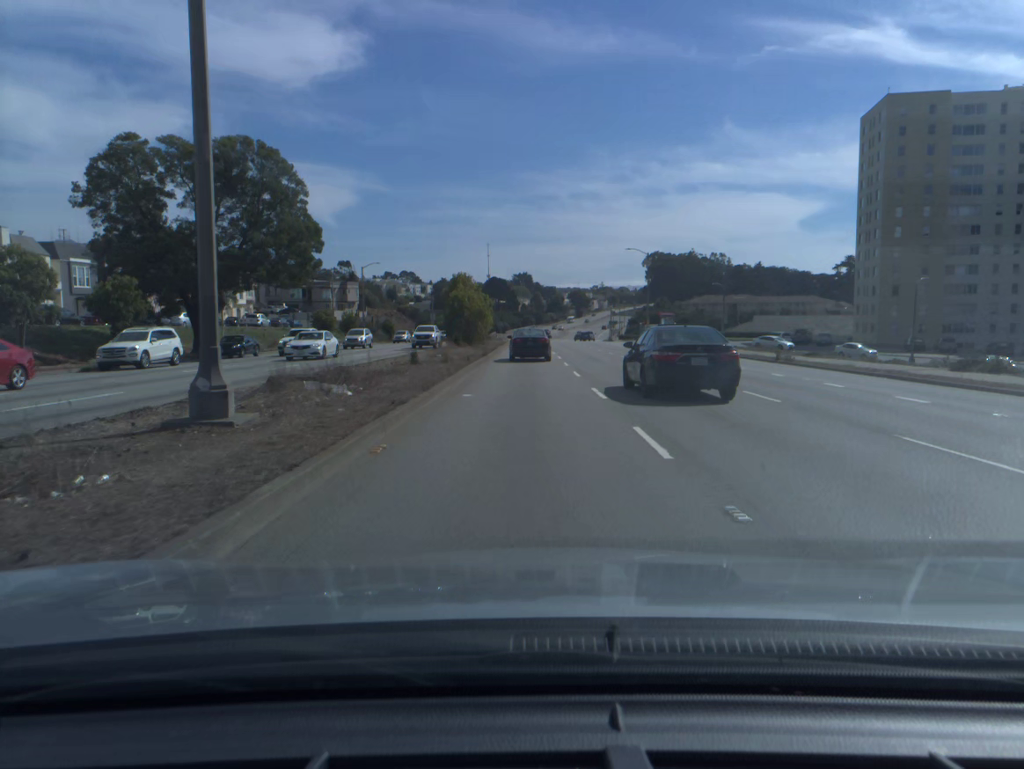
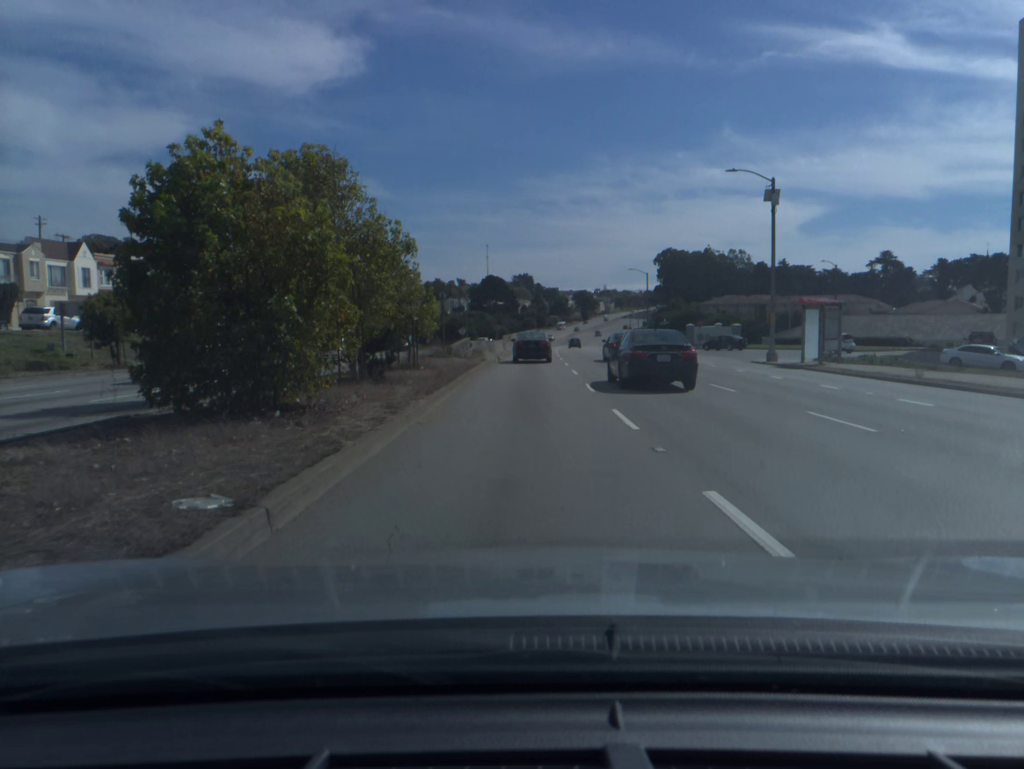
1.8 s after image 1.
(0.0, +41.3) m; 0°
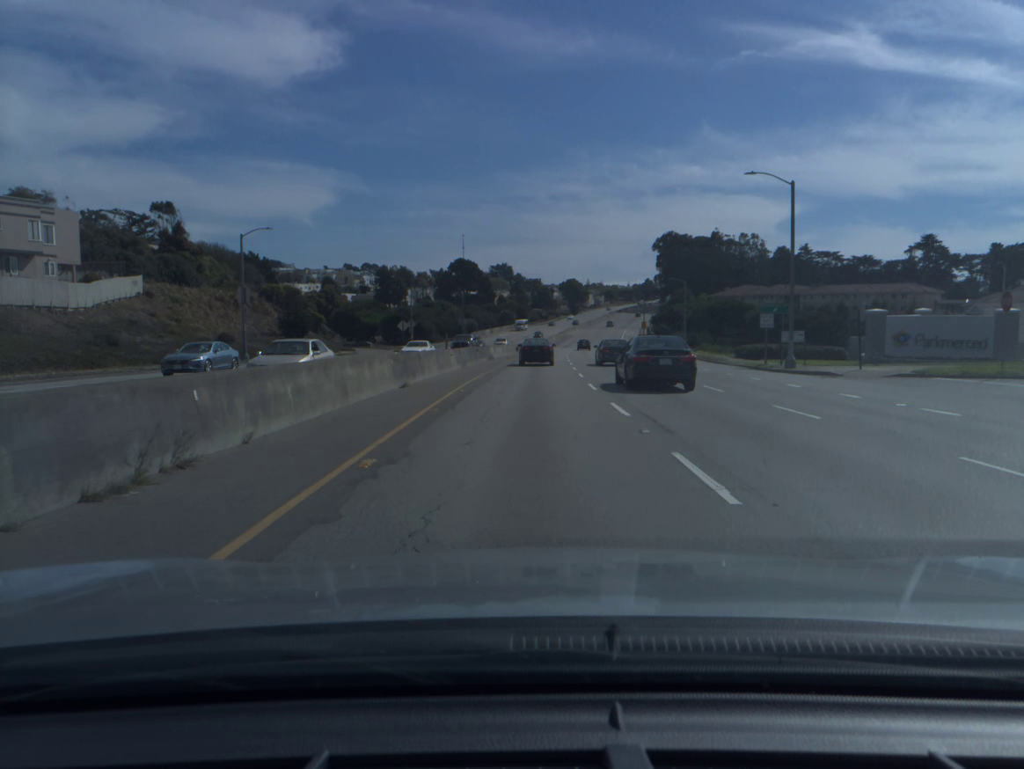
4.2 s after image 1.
(+0.4, +56.7) m; +1°
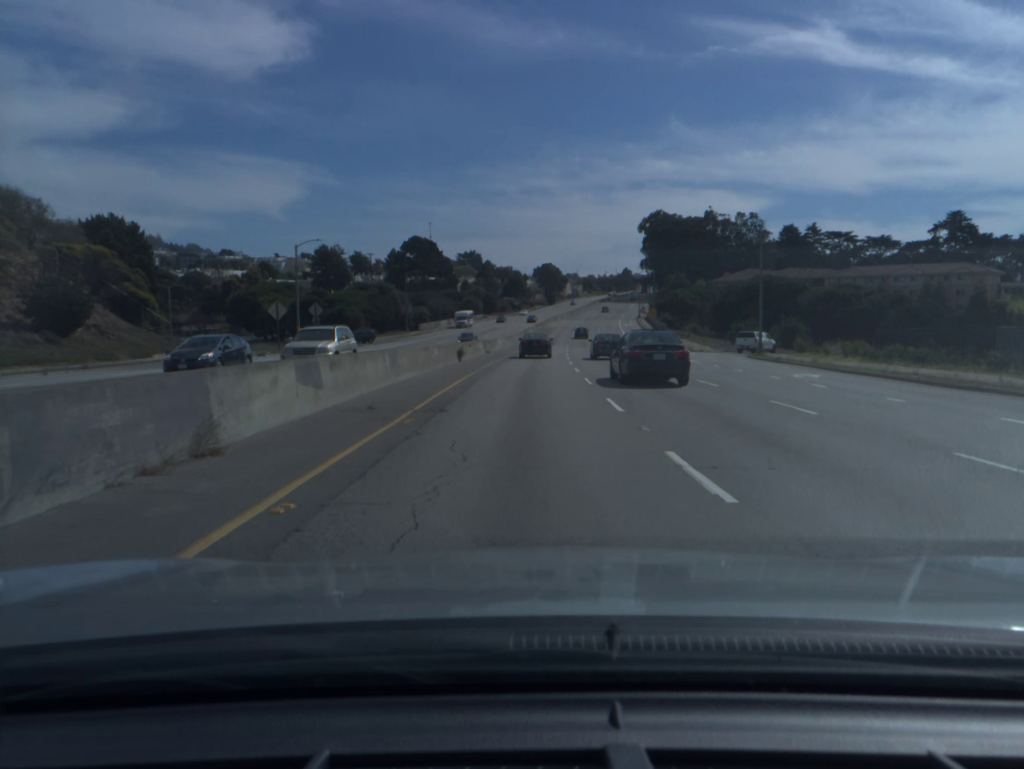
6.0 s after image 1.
(+0.8, +44.3) m; +2°
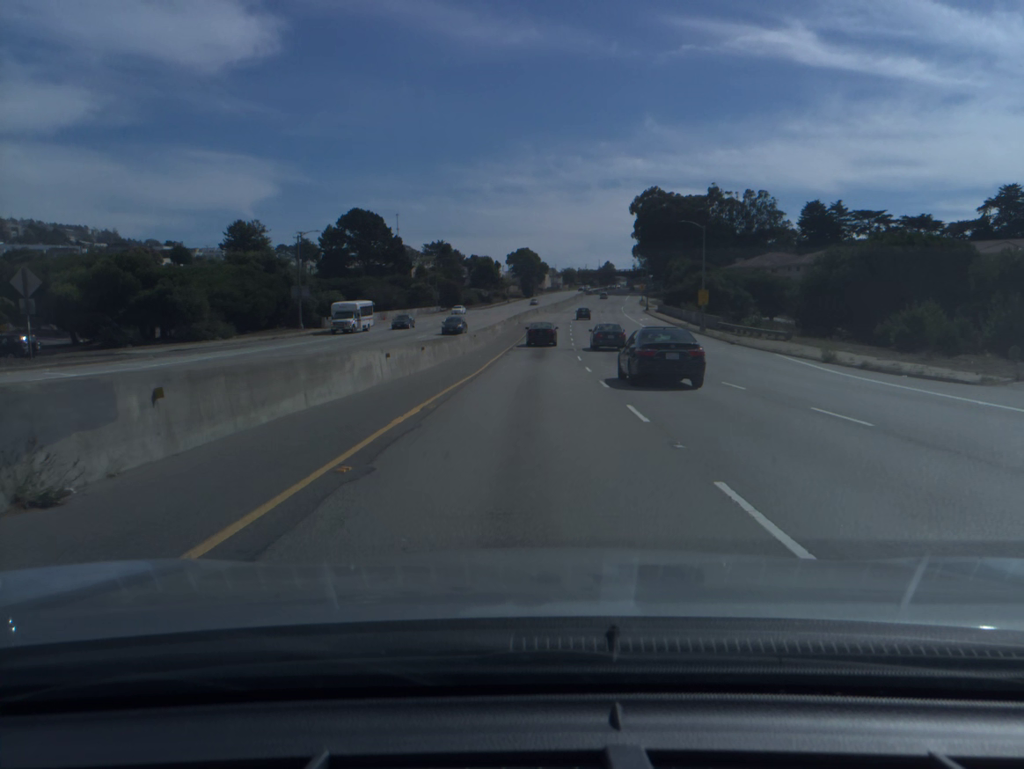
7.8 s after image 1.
(+0.8, +46.5) m; +2°
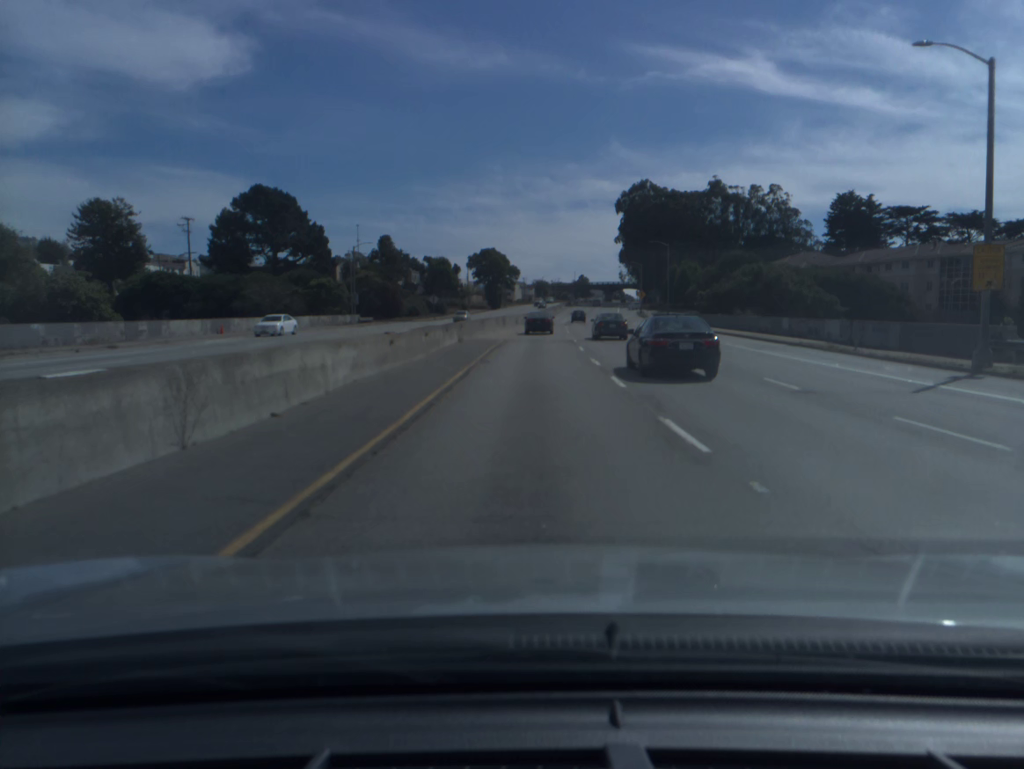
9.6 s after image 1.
(+0.8, +47.3) m; +2°
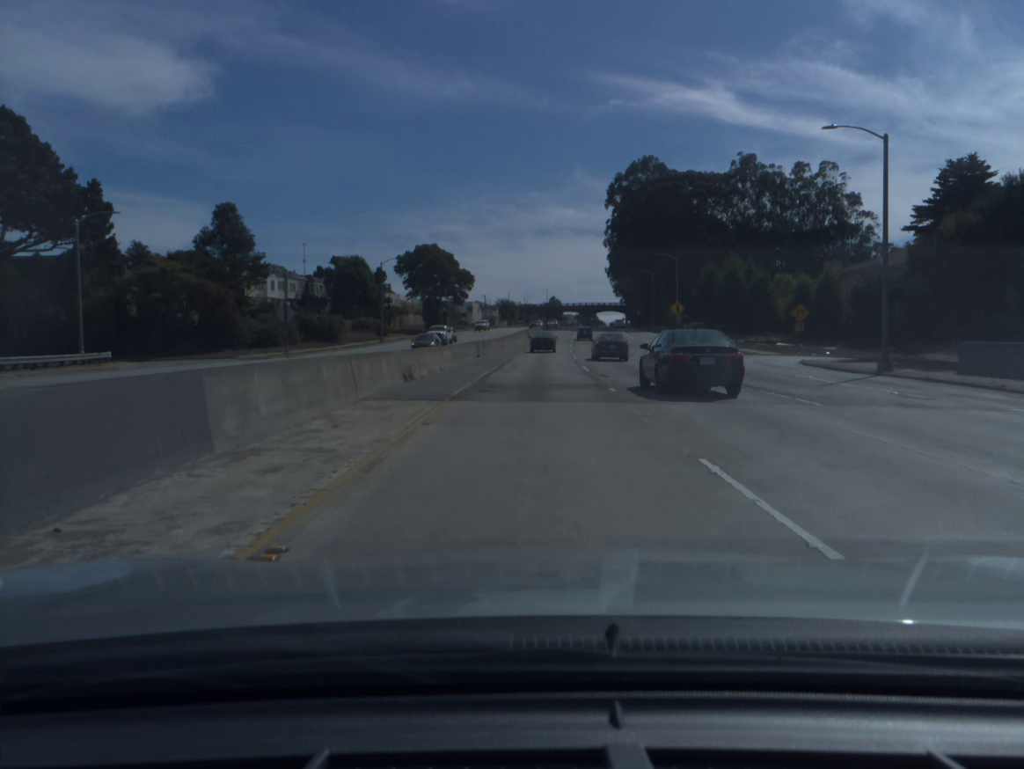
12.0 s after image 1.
(+1.3, +63.0) m; +2°
